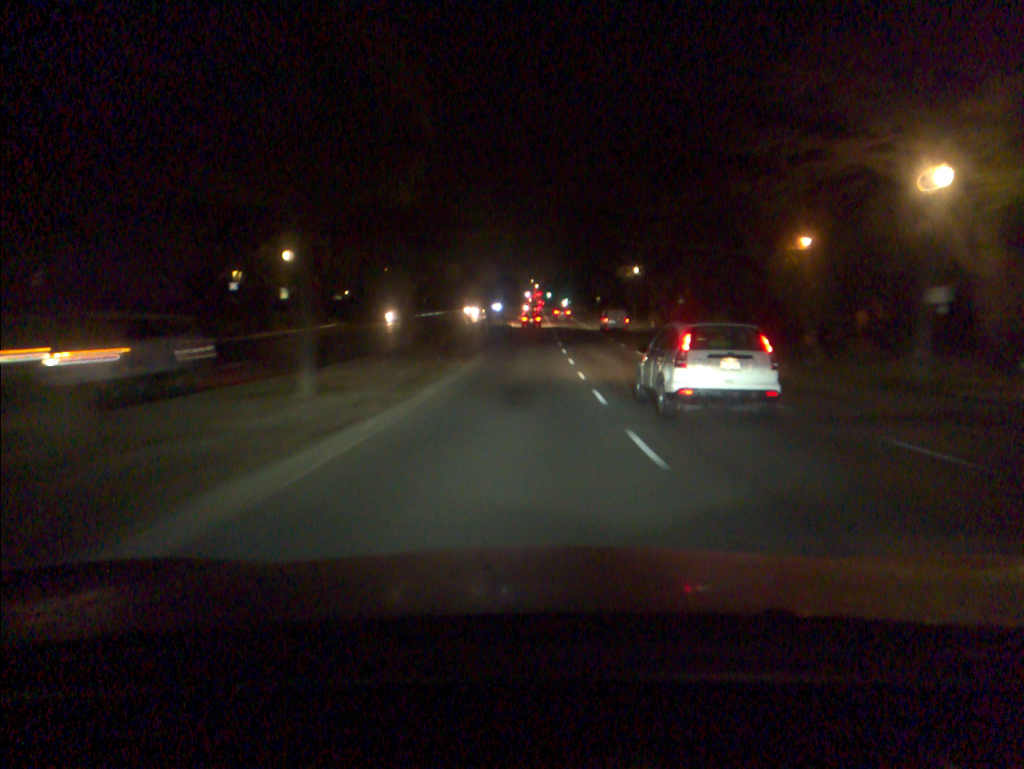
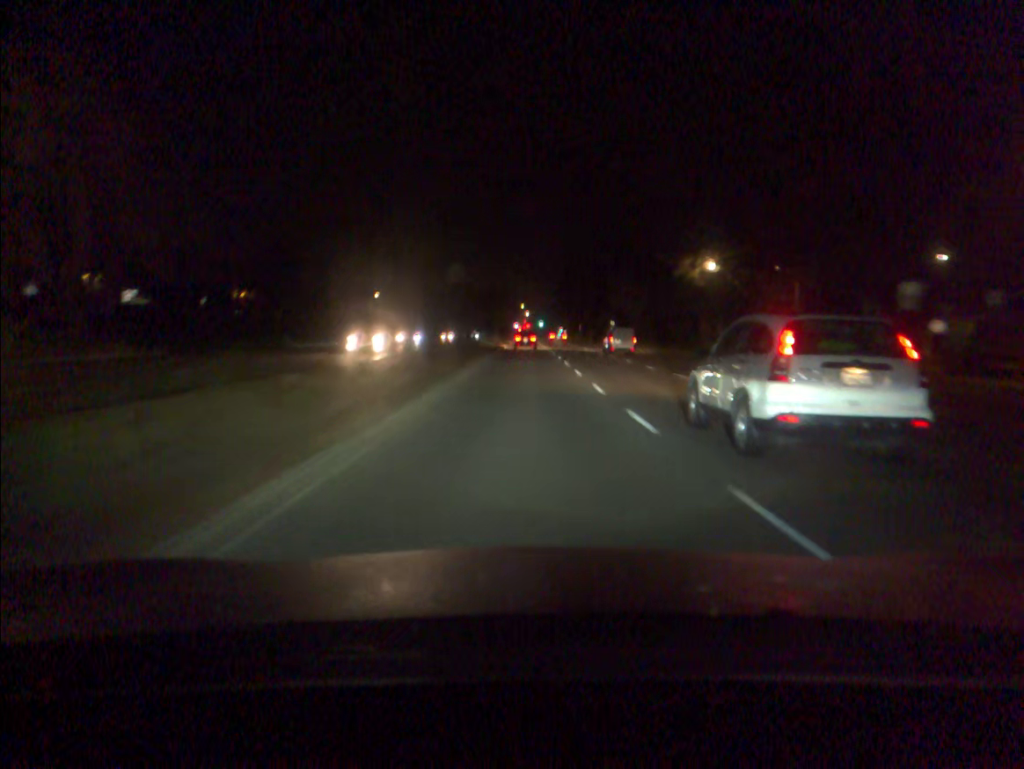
(-0.6, +40.7) m; -1°
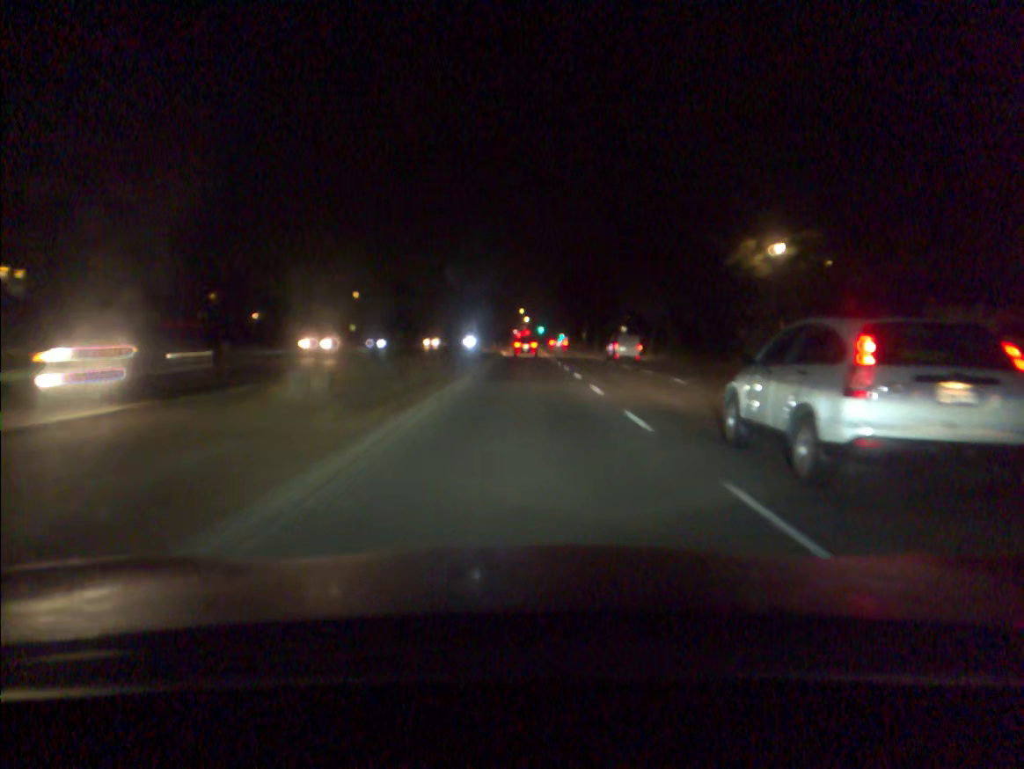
(0.0, +13.9) m; 0°
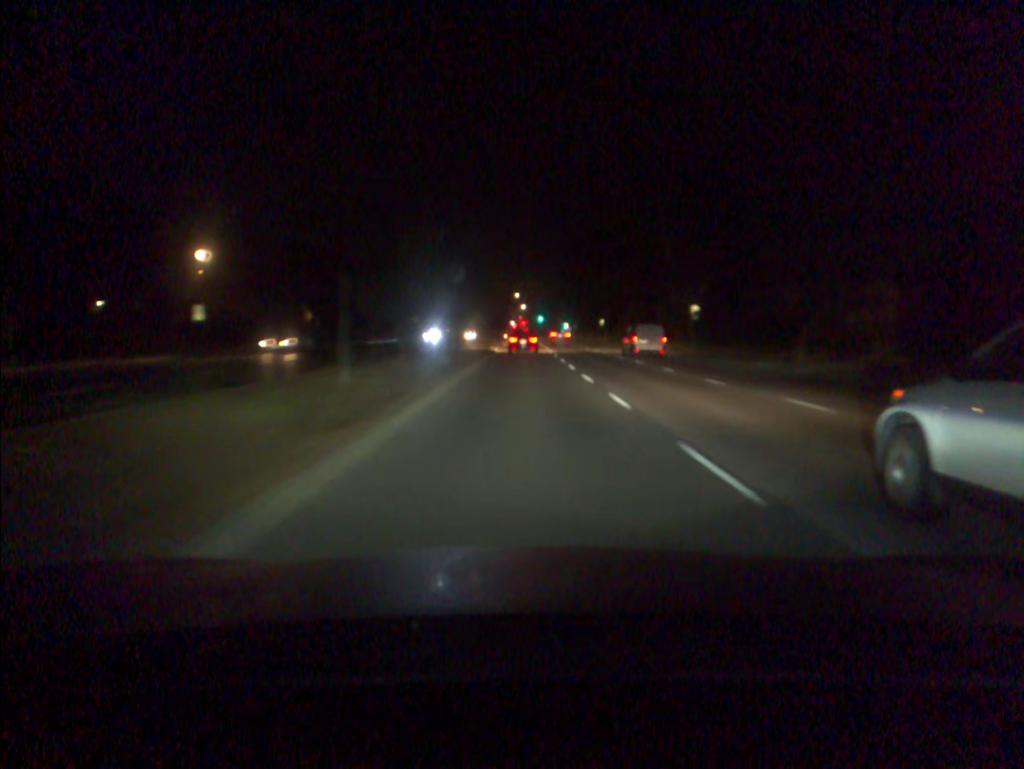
(+0.2, +42.2) m; 0°
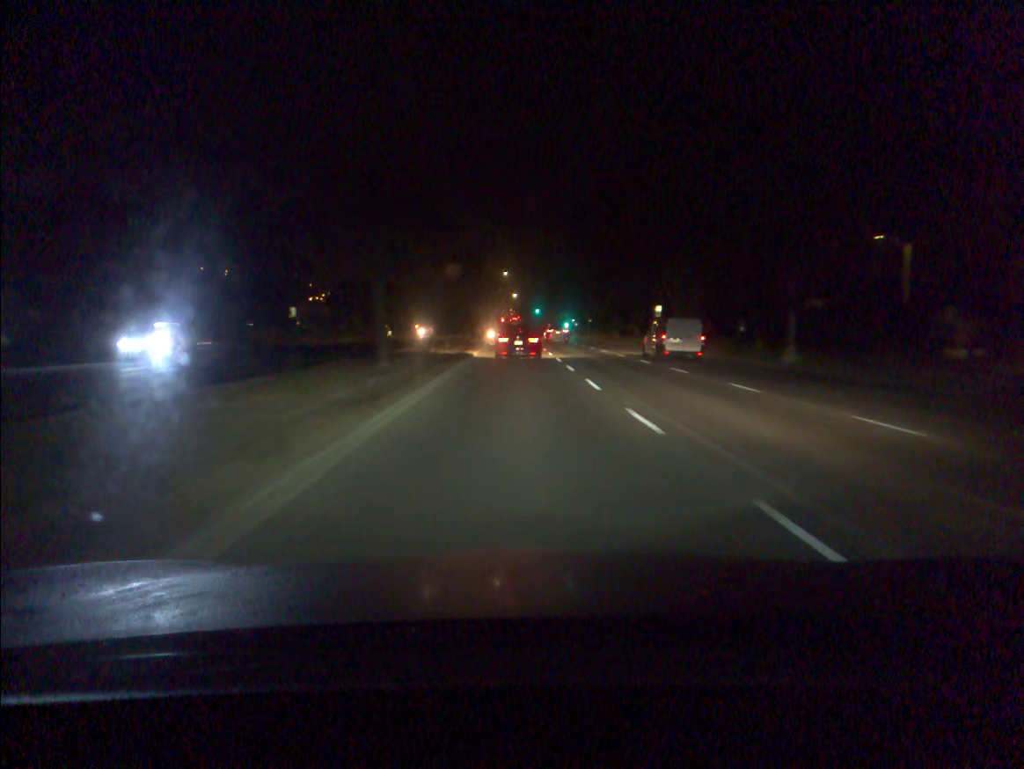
(+0.2, +54.4) m; +1°
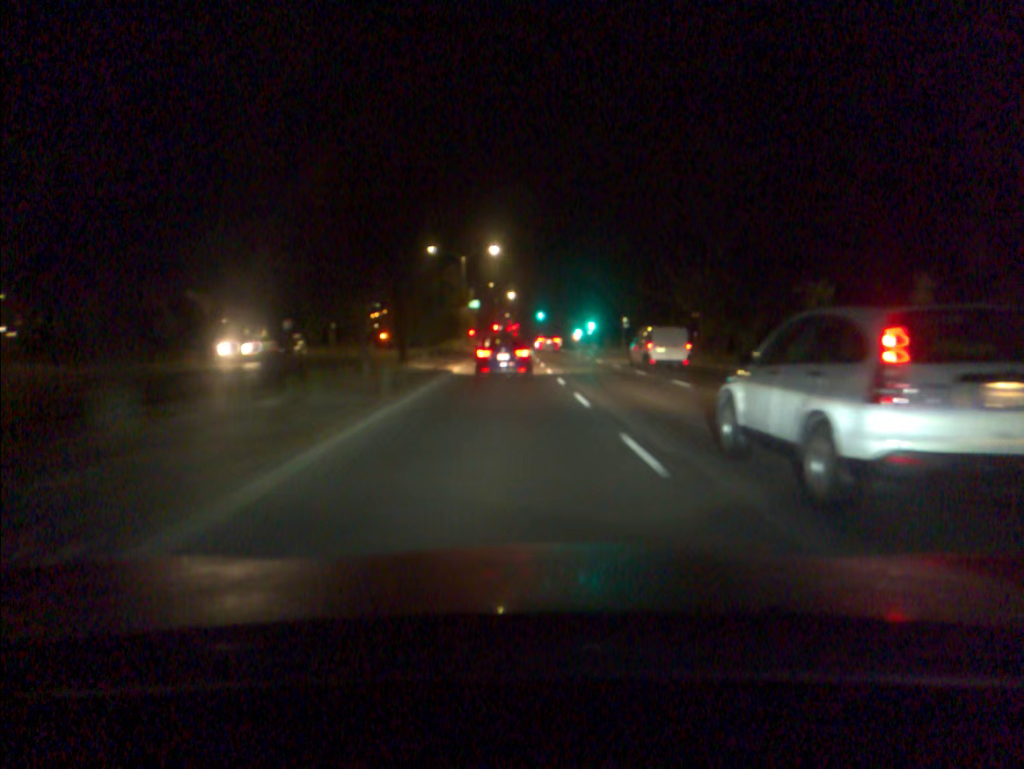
(-0.2, +46.4) m; 0°
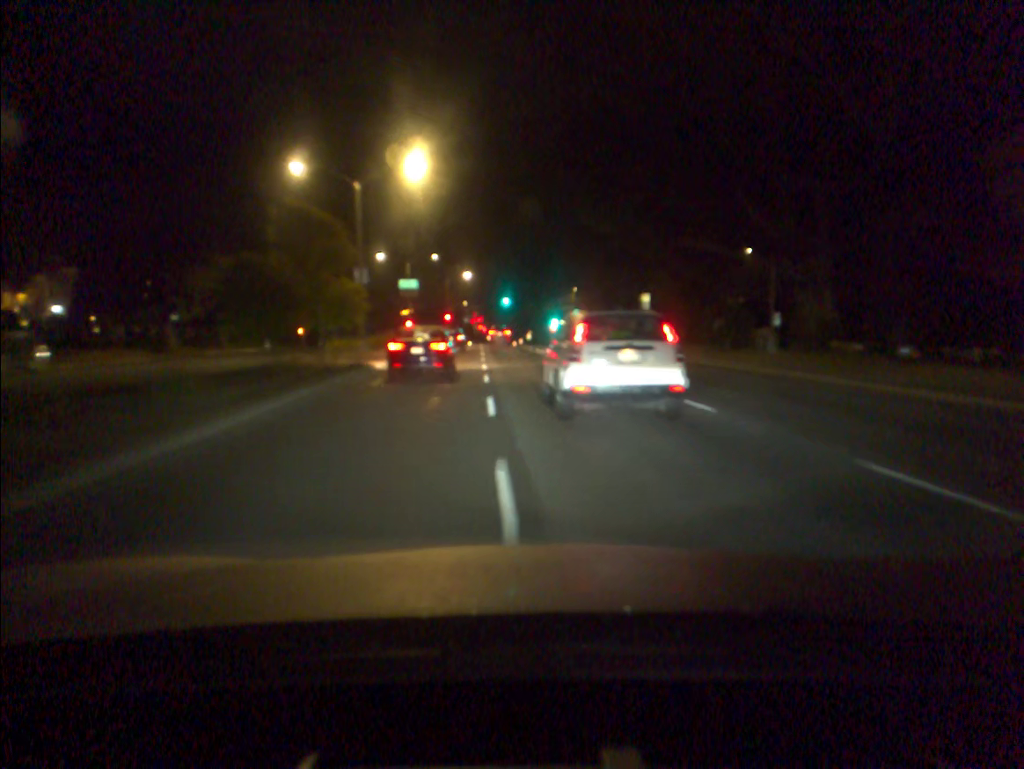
(+0.9, +32.1) m; +2°
